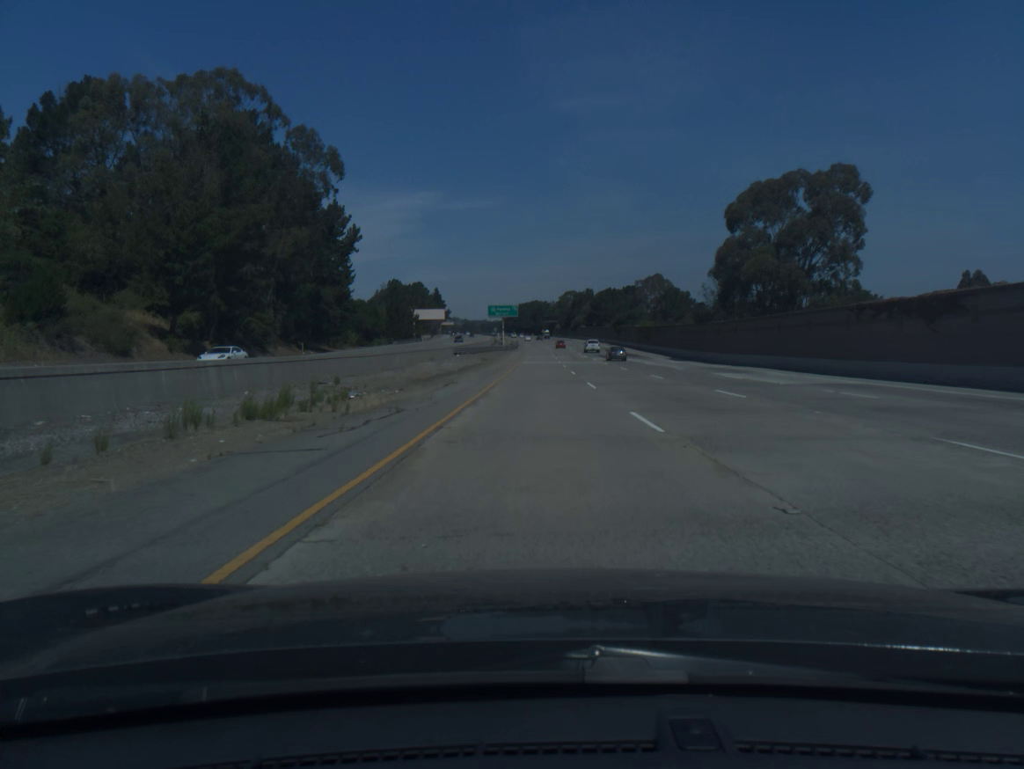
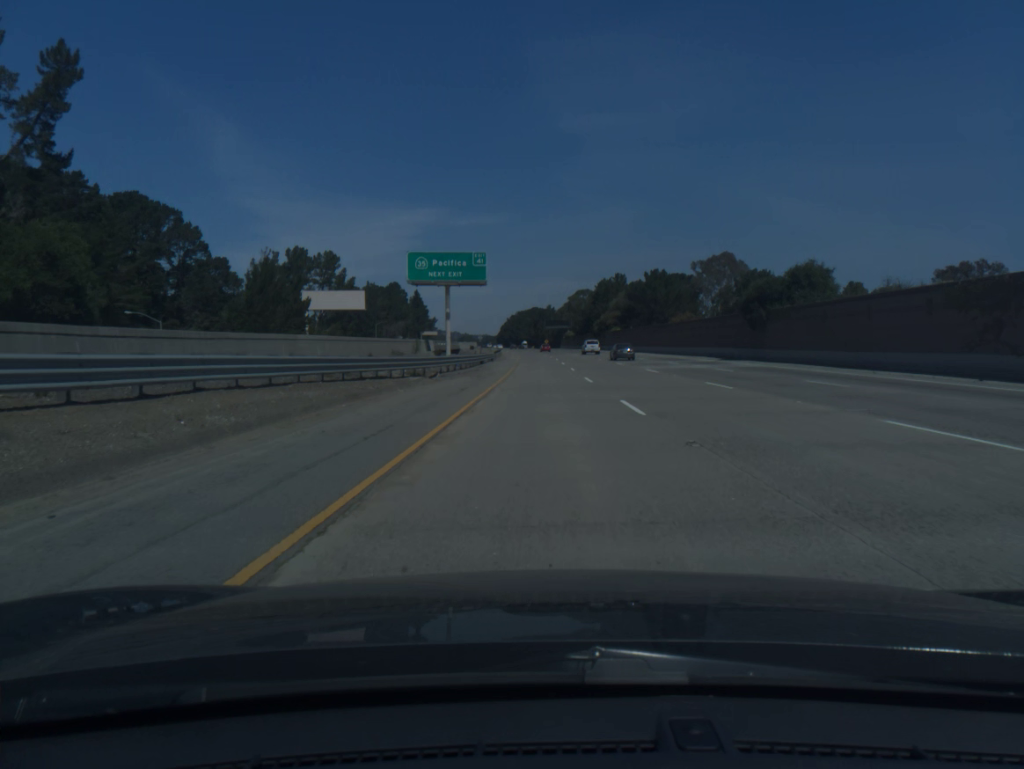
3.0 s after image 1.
(-0.3, +99.9) m; 0°
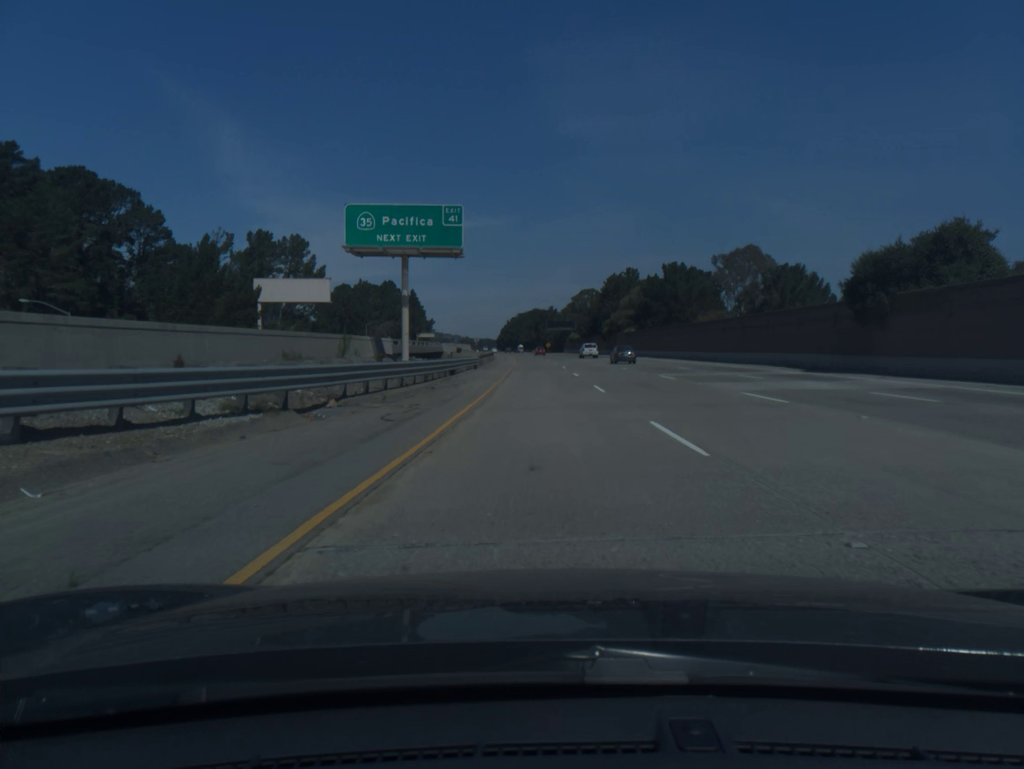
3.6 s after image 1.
(0.0, +19.9) m; 0°
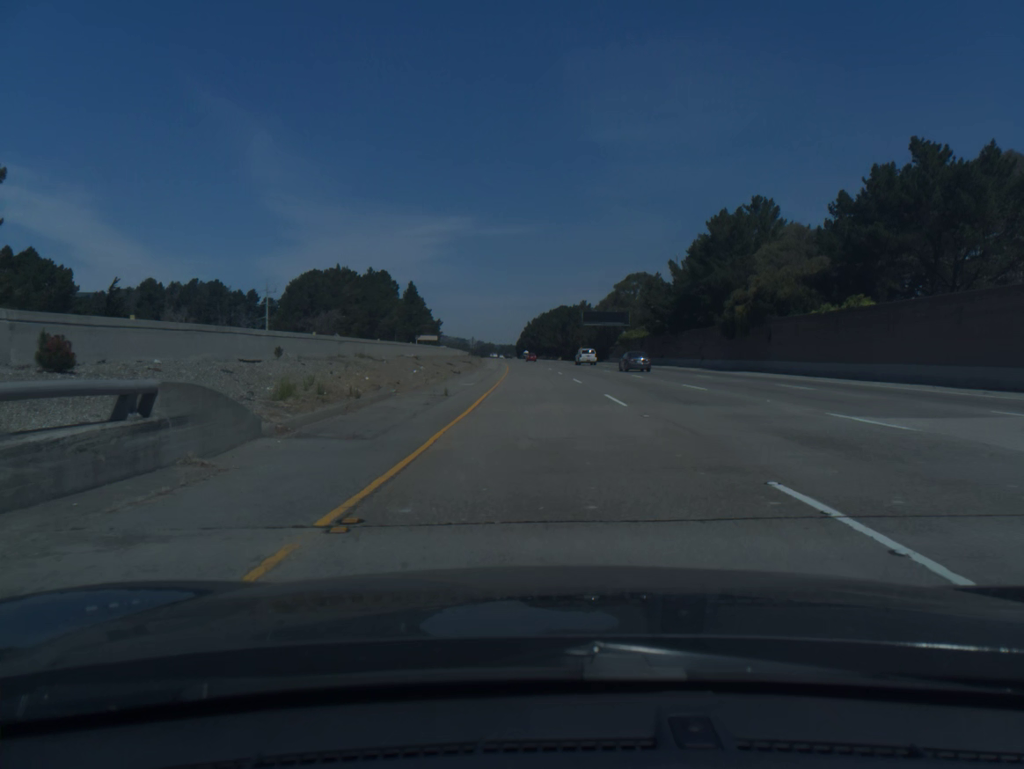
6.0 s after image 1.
(-1.0, +79.3) m; -2°
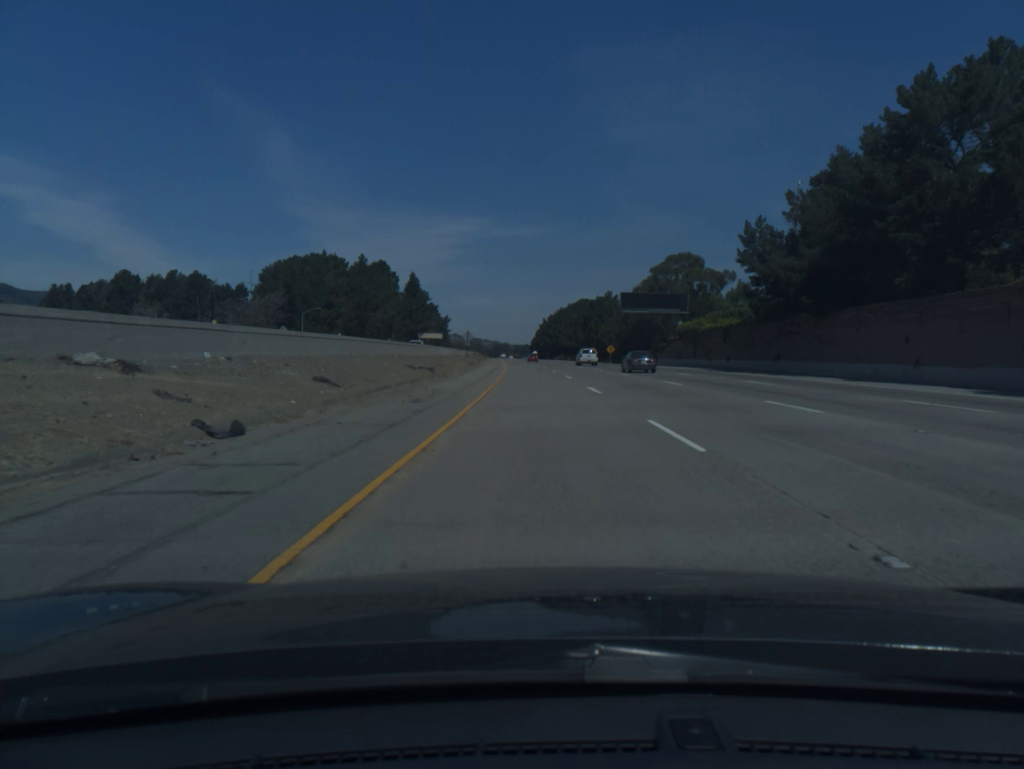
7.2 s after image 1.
(-0.4, +39.6) m; -1°
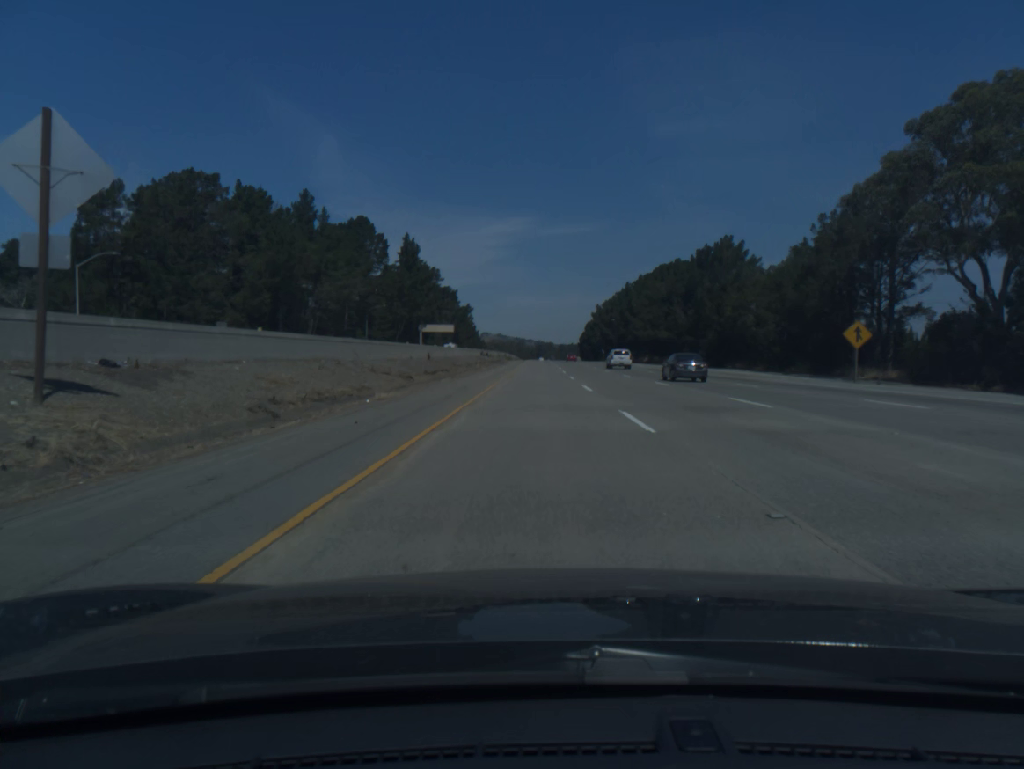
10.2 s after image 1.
(-2.7, +99.3) m; -3°
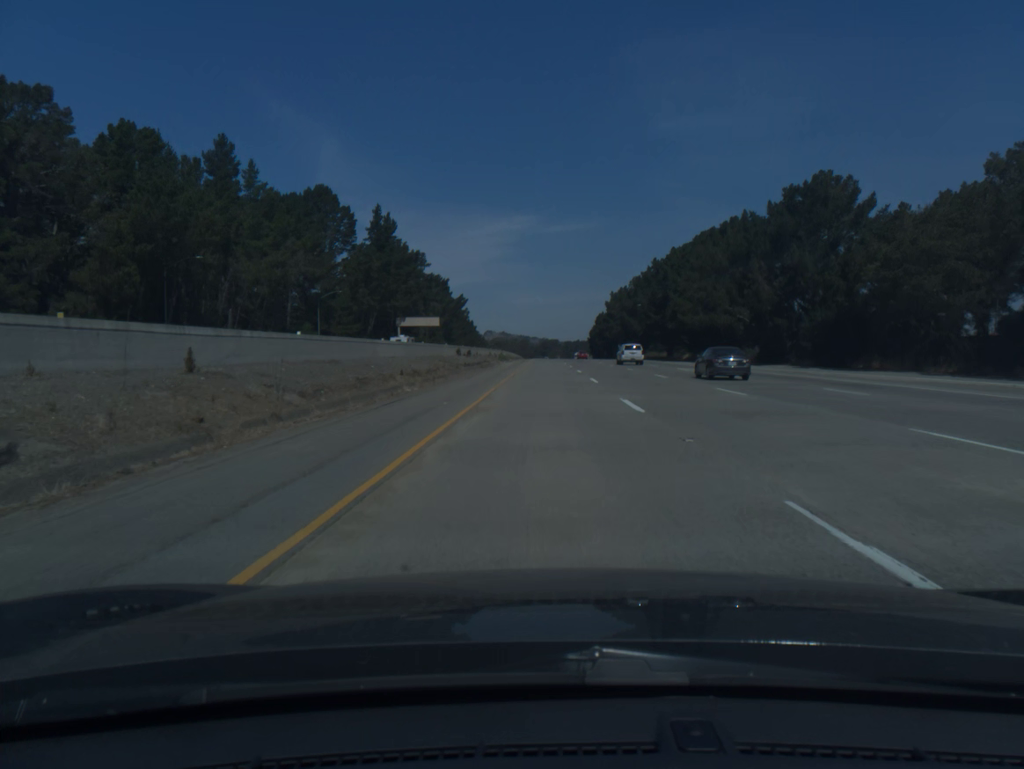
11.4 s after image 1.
(-0.2, +40.0) m; 0°
